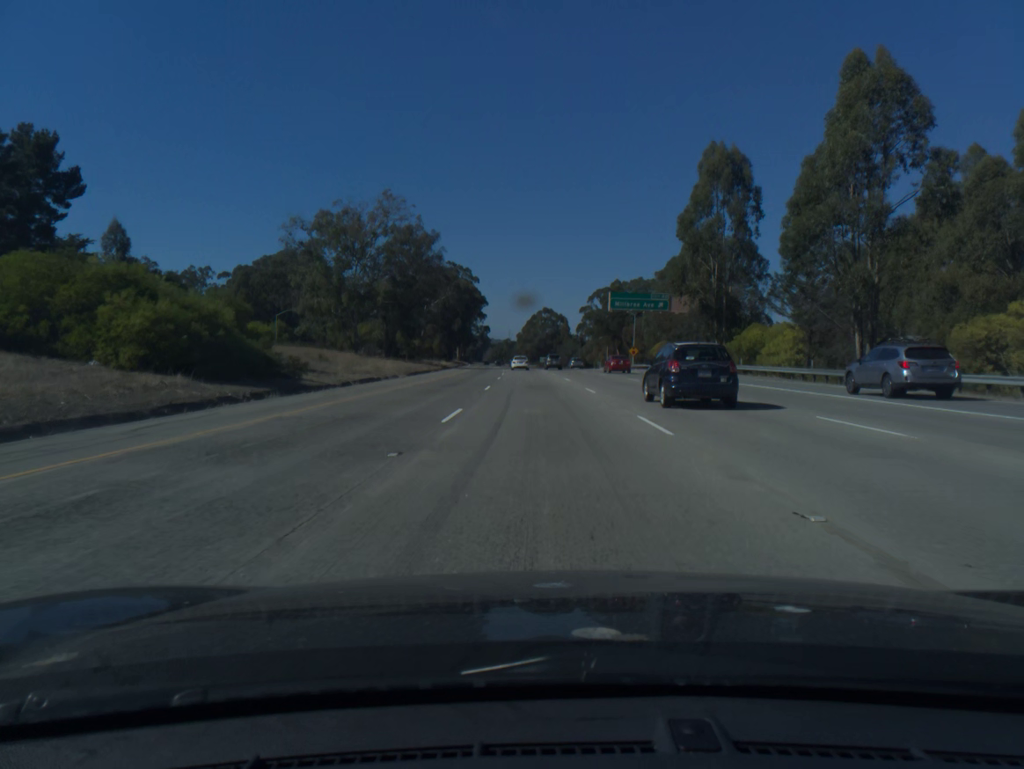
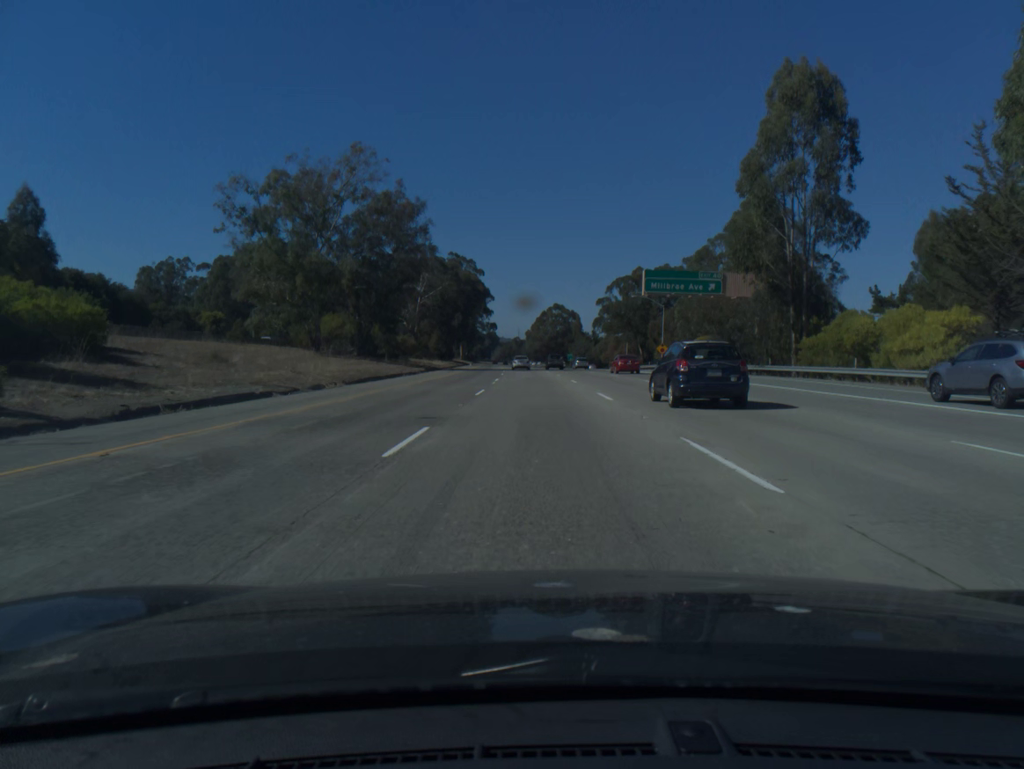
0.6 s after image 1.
(-0.1, +20.0) m; -1°
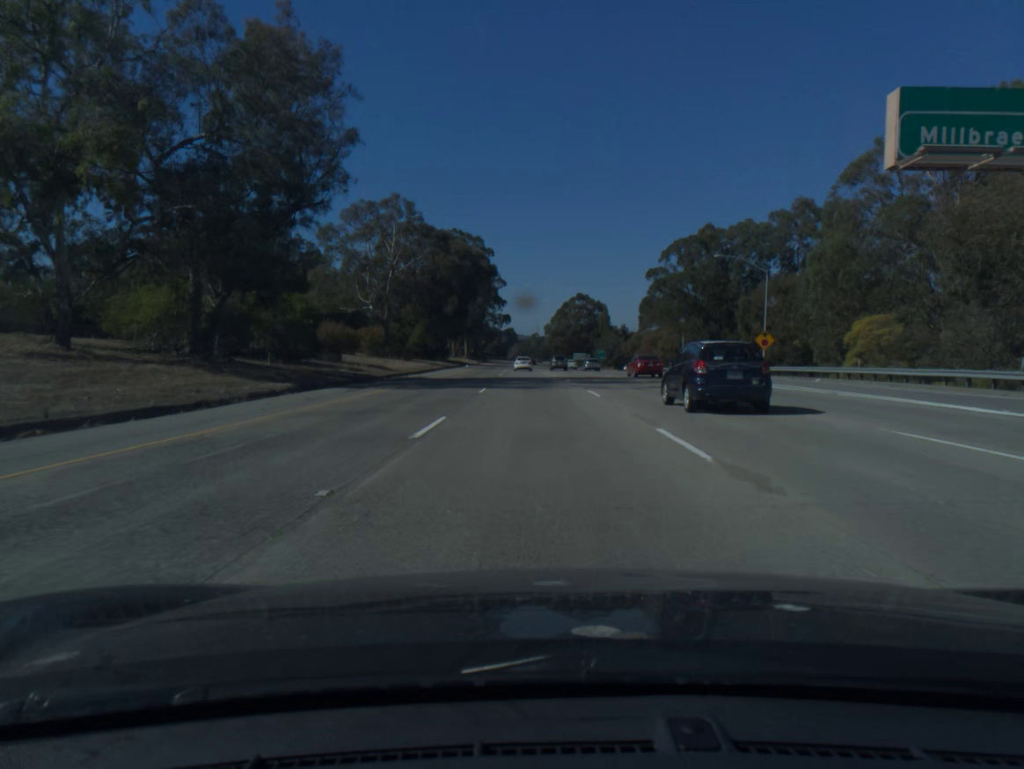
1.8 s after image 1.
(-0.5, +41.7) m; -1°
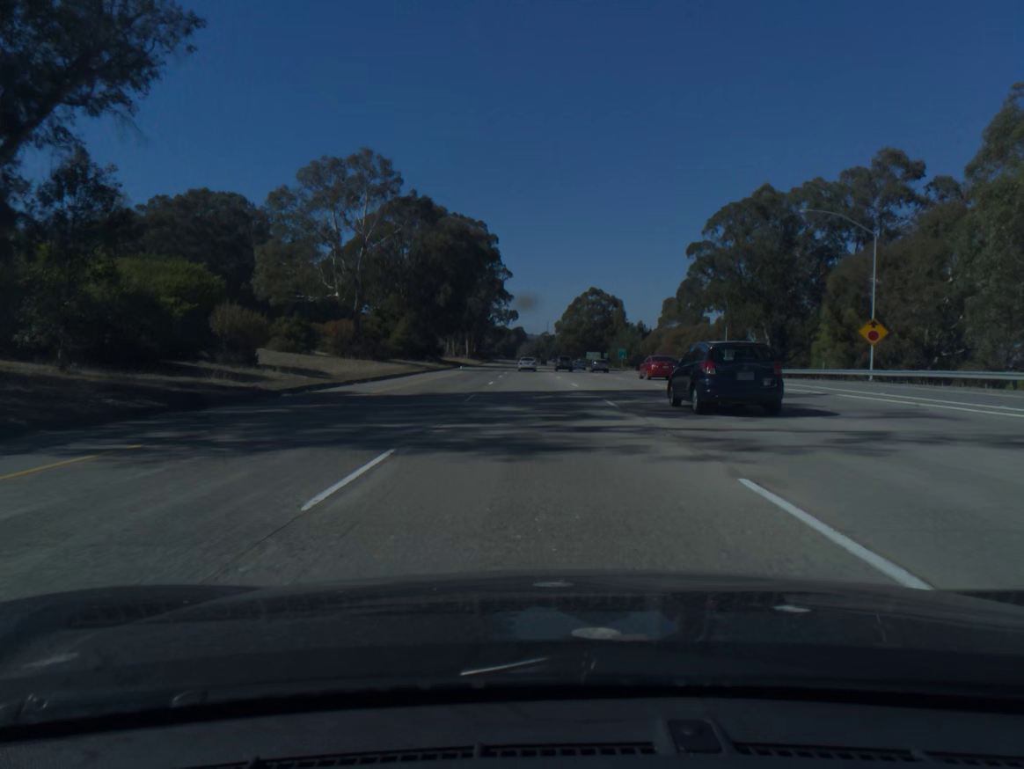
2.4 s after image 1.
(-0.1, +20.0) m; -1°
